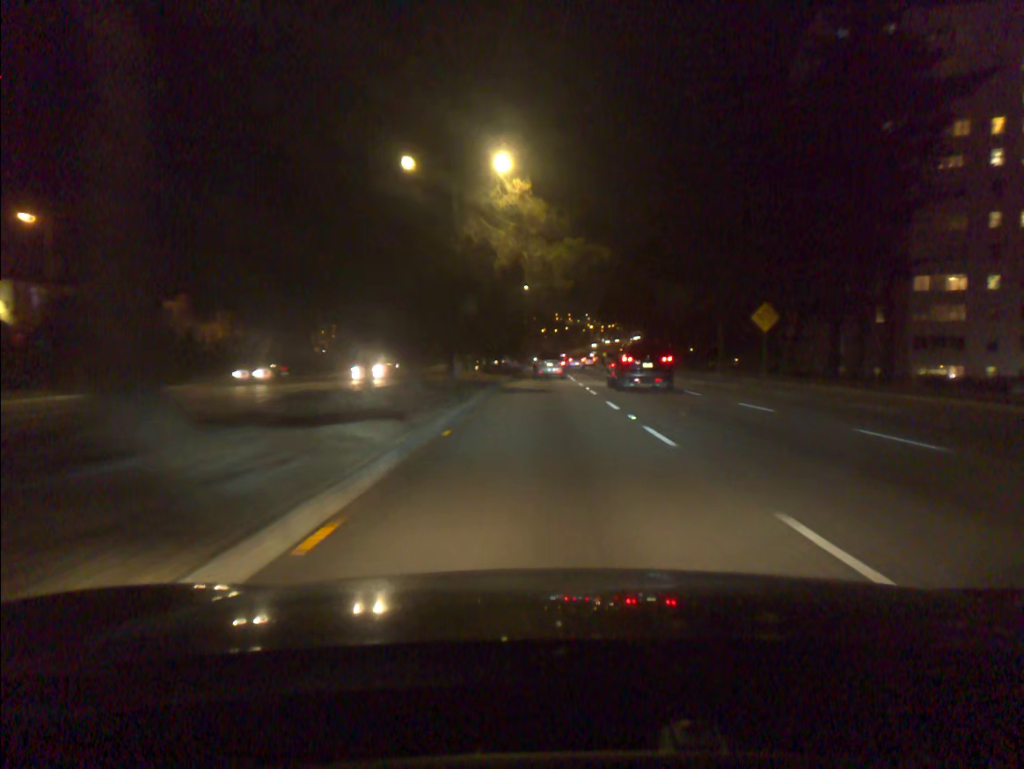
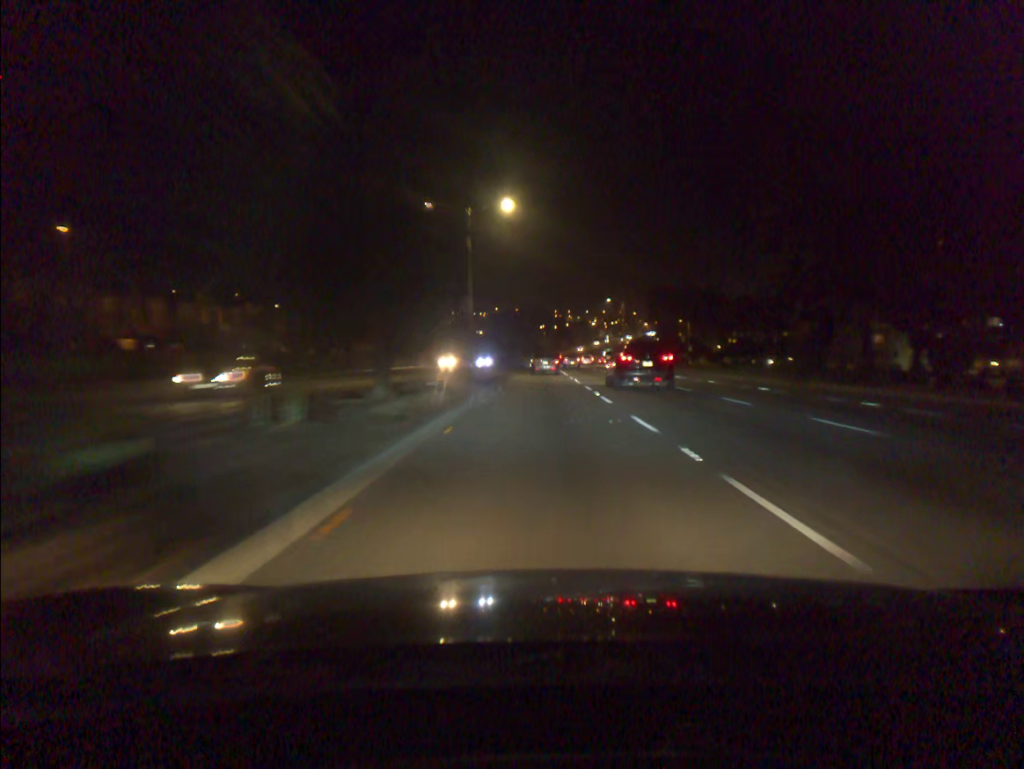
(0.0, +49.9) m; 0°
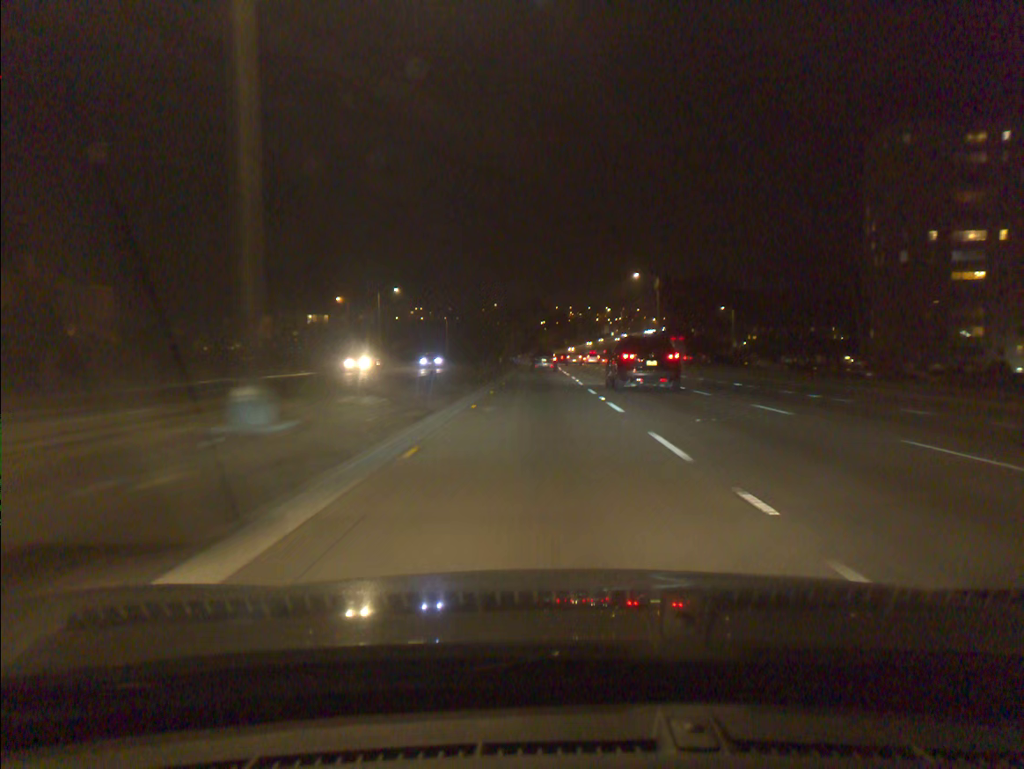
(0.0, +32.9) m; 0°
